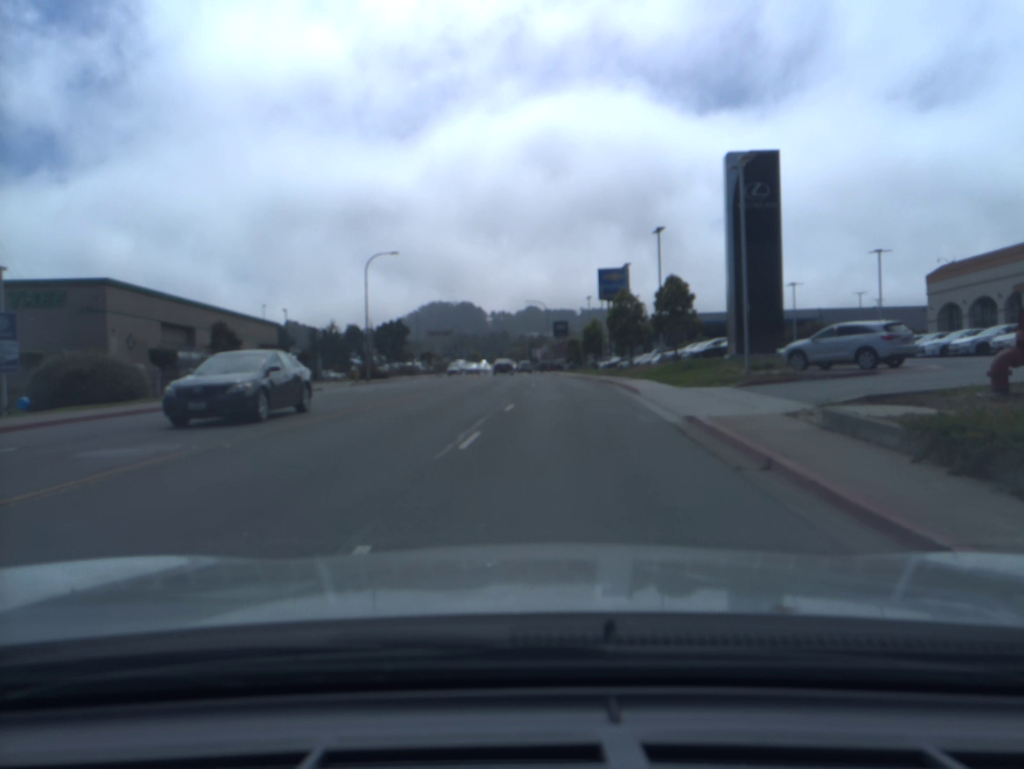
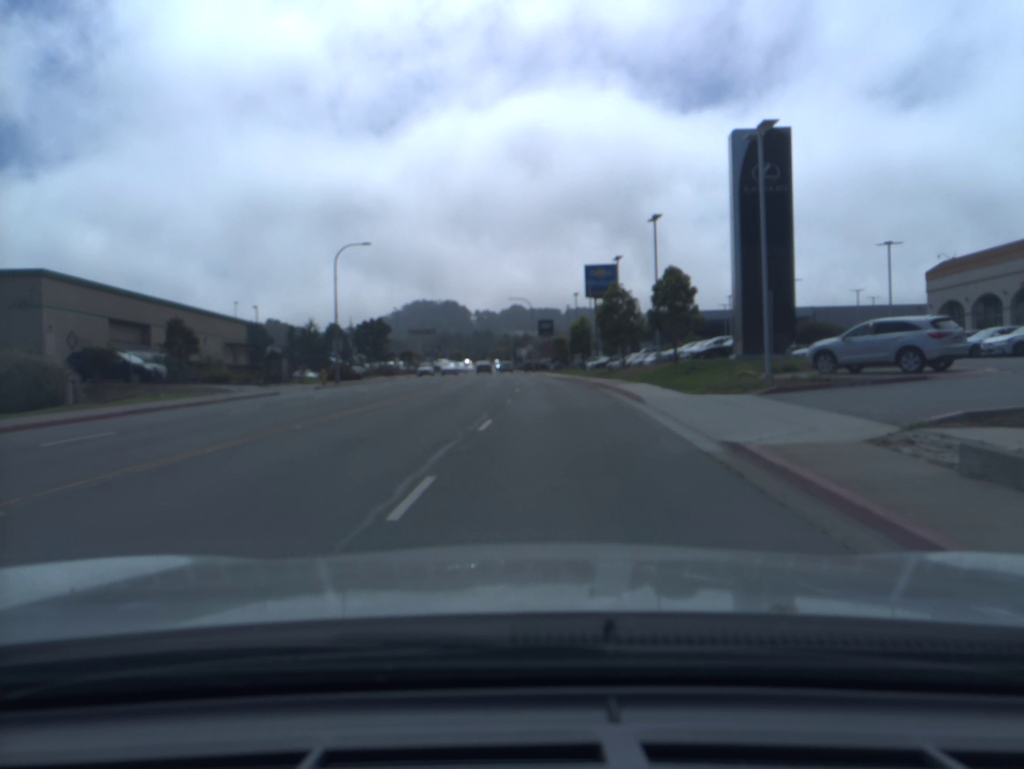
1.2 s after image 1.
(0.0, +4.2) m; +2°
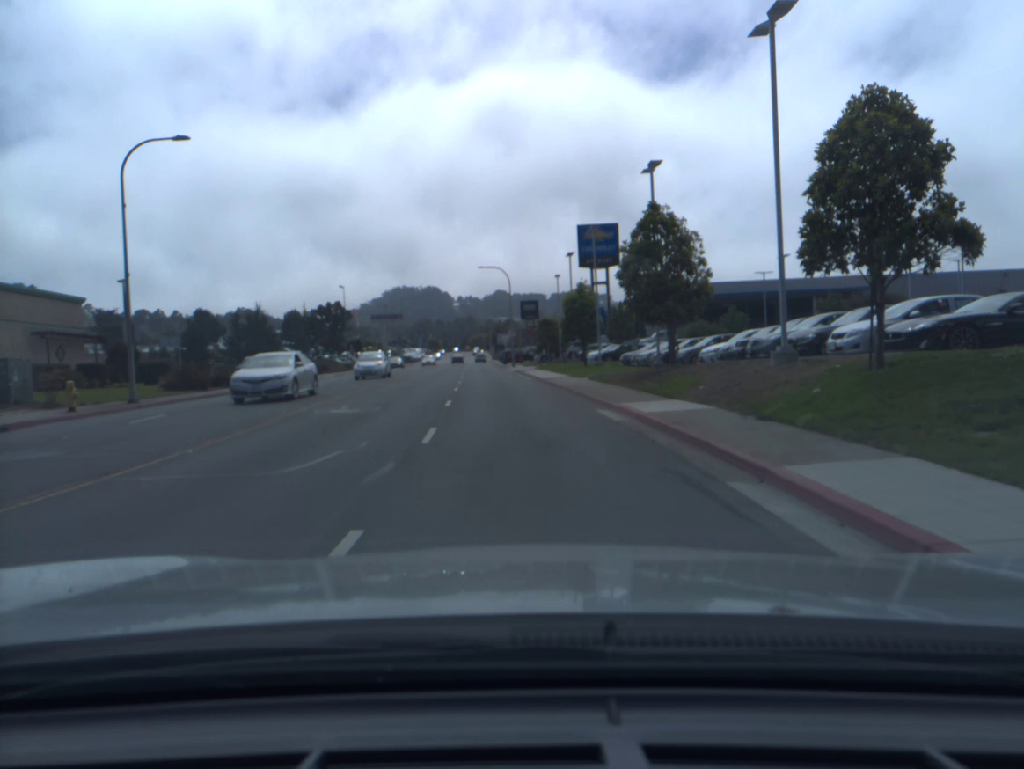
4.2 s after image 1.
(+0.6, +24.1) m; 0°
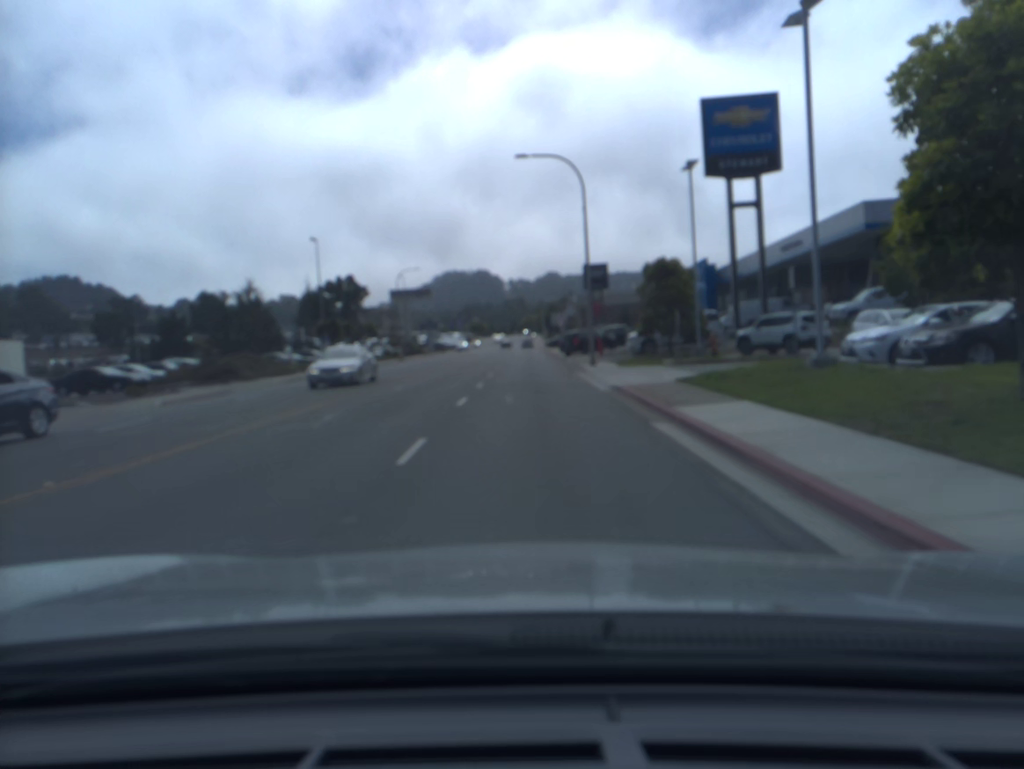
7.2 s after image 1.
(-1.6, +39.1) m; -4°
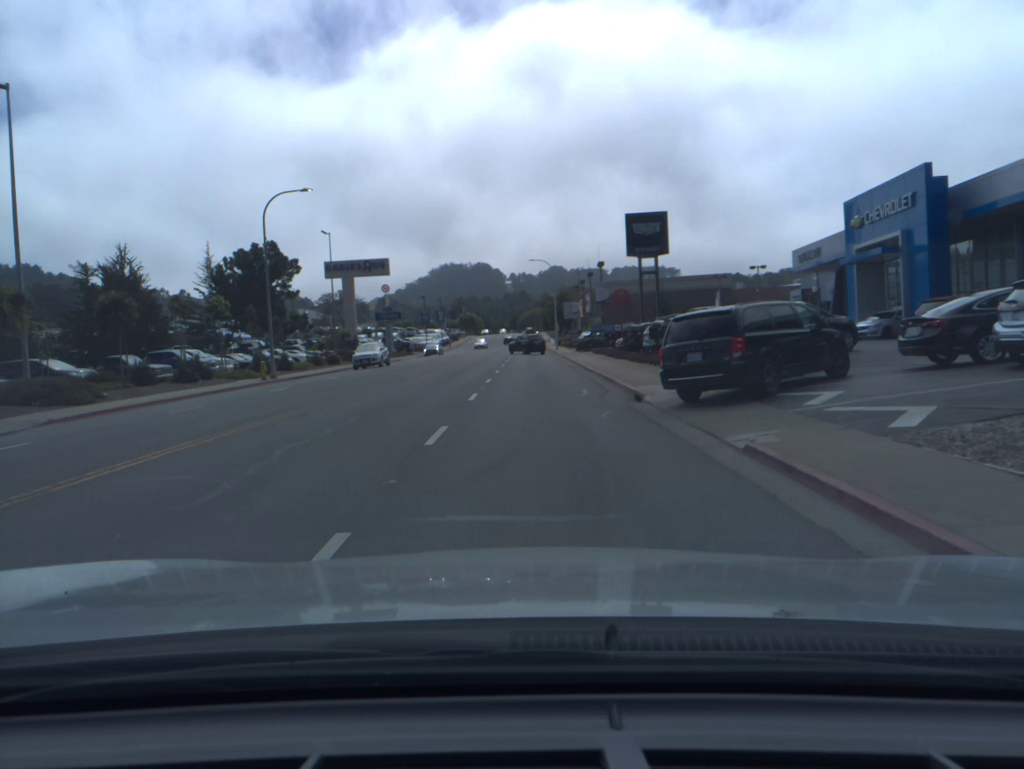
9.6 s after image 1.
(0.0, +40.6) m; 0°
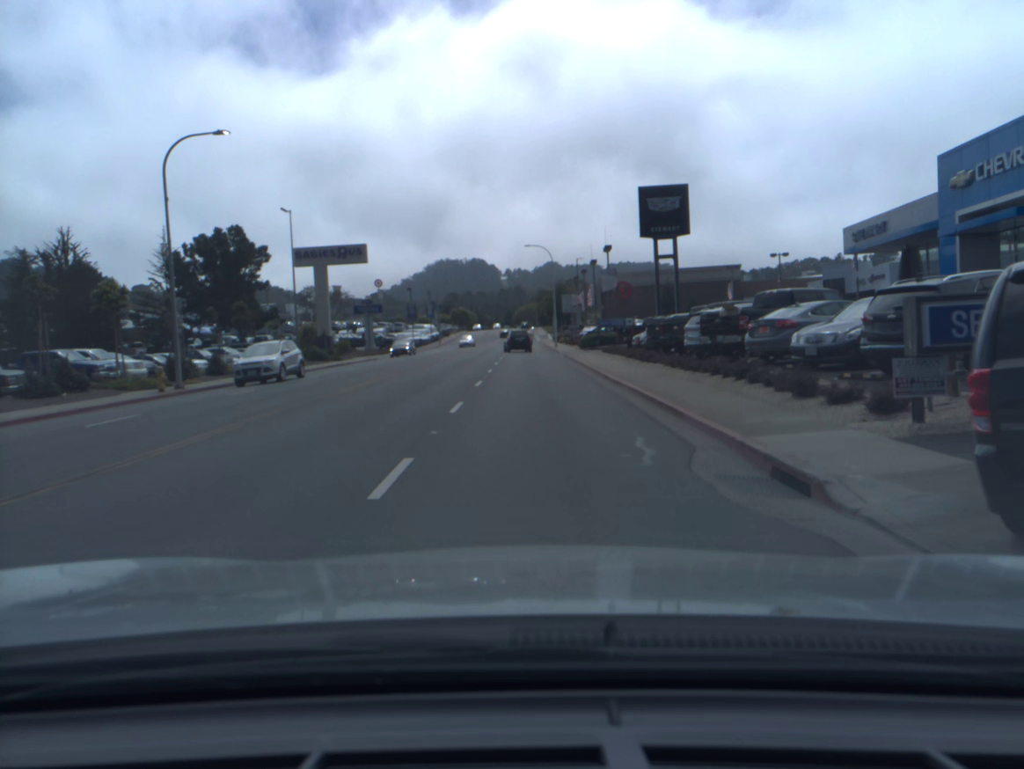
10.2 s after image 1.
(0.0, +10.8) m; 0°
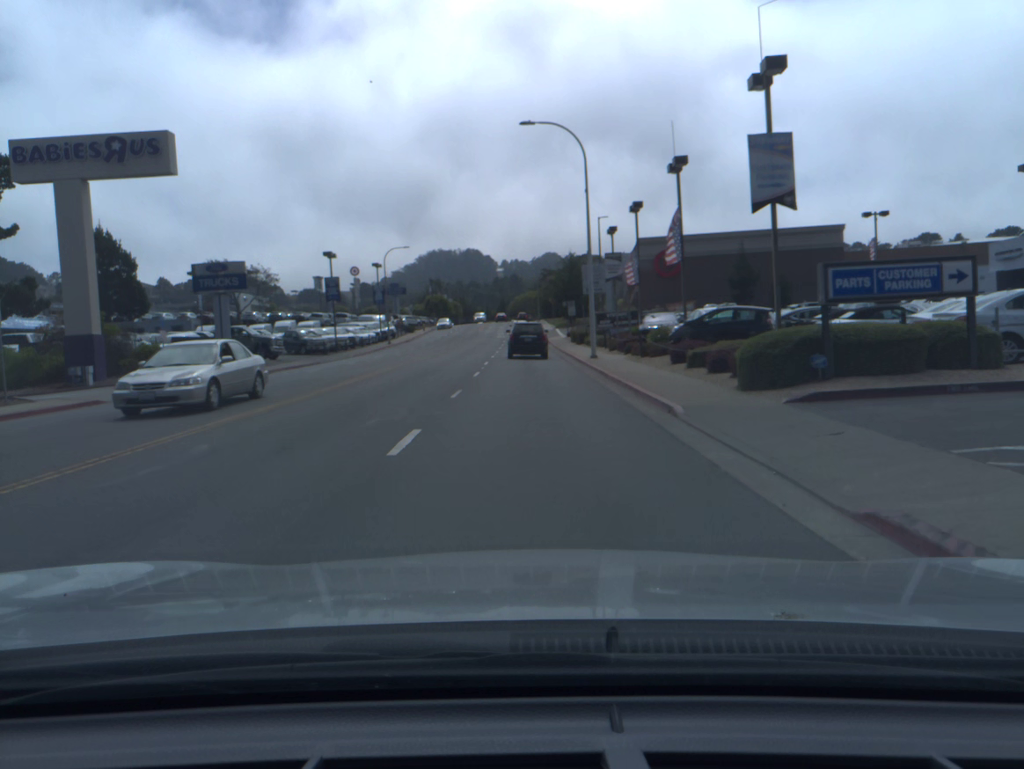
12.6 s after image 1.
(+0.1, +42.1) m; 0°
